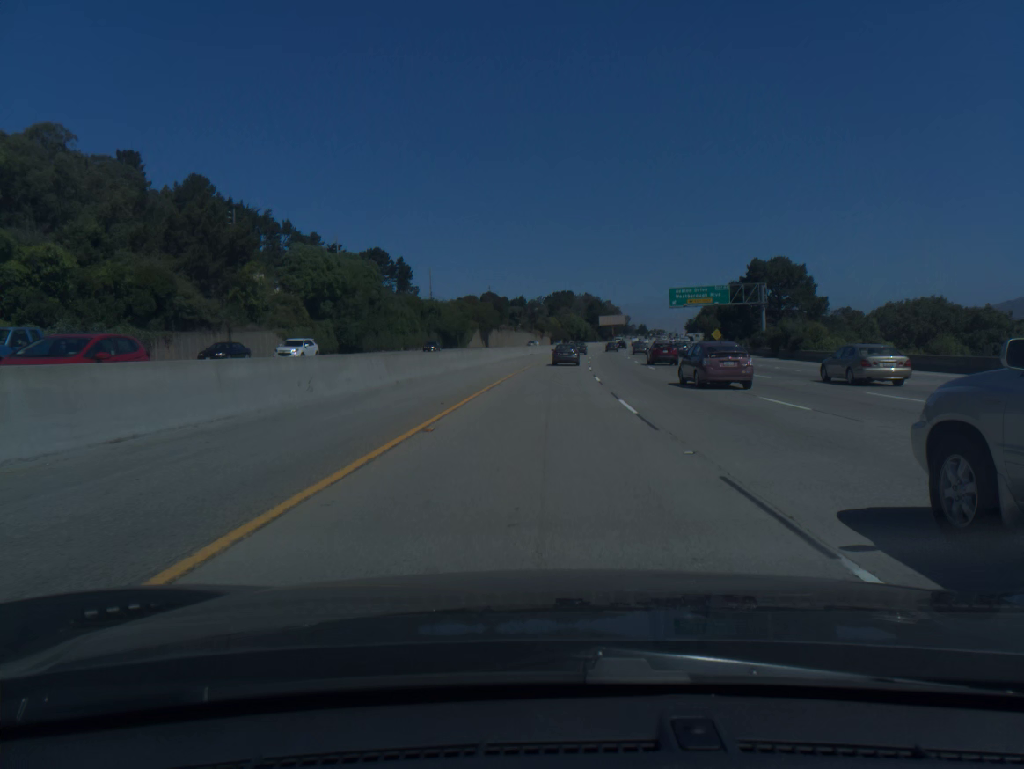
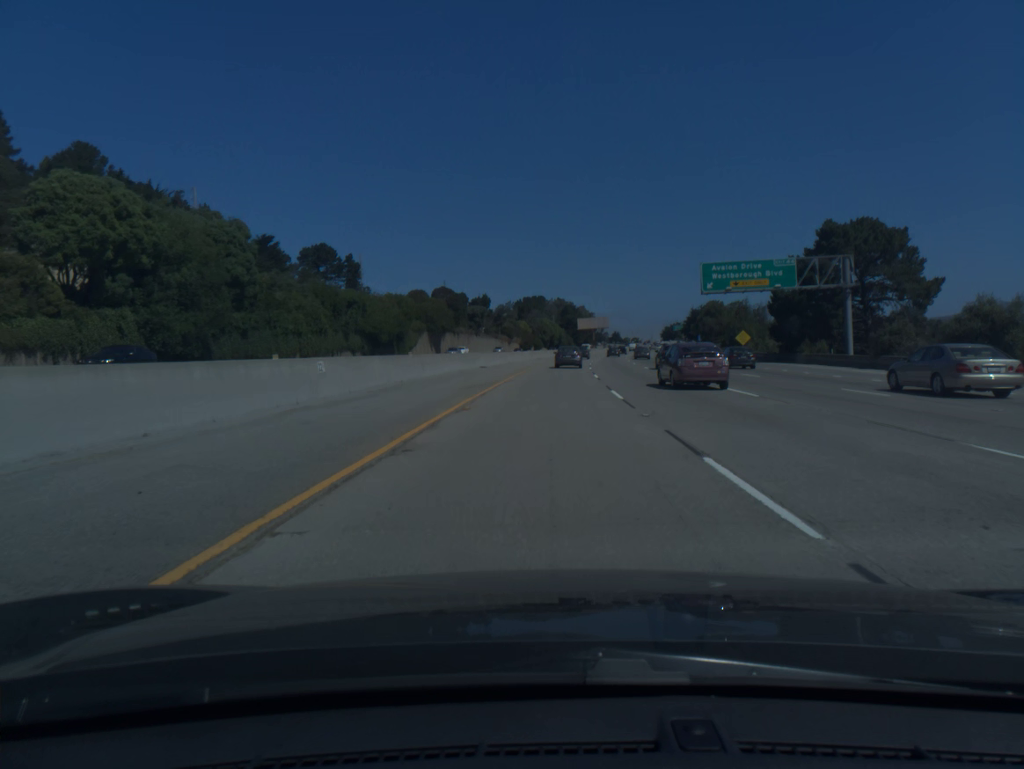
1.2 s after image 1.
(+0.7, +39.5) m; +2°
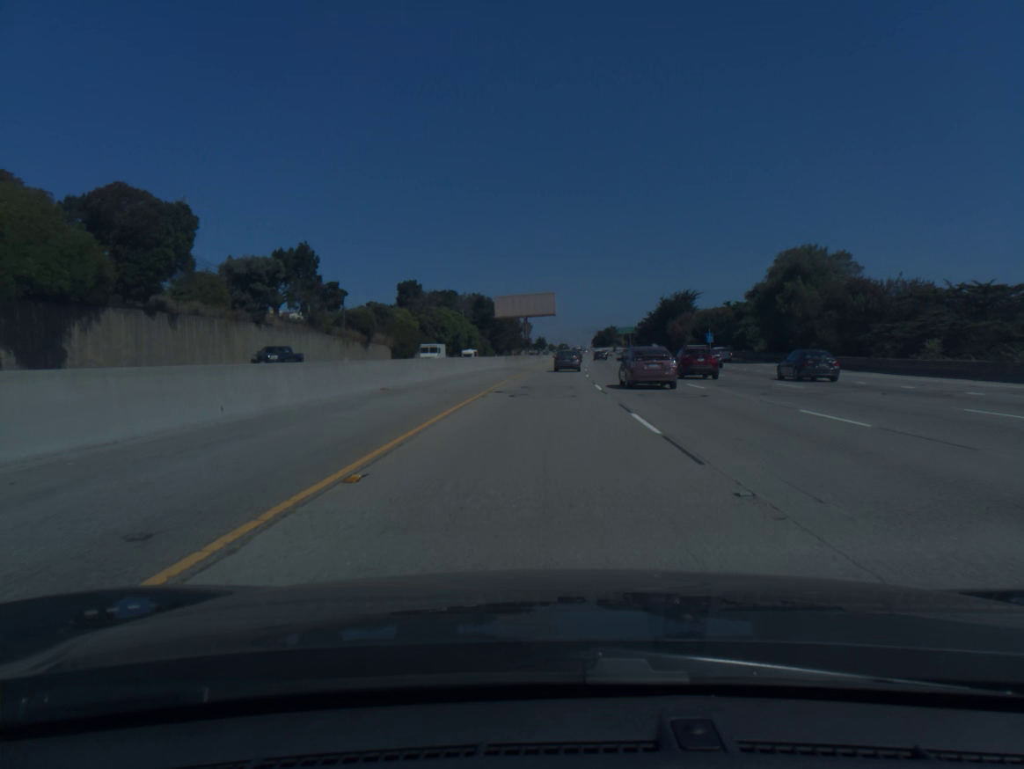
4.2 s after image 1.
(+4.8, +95.7) m; +6°
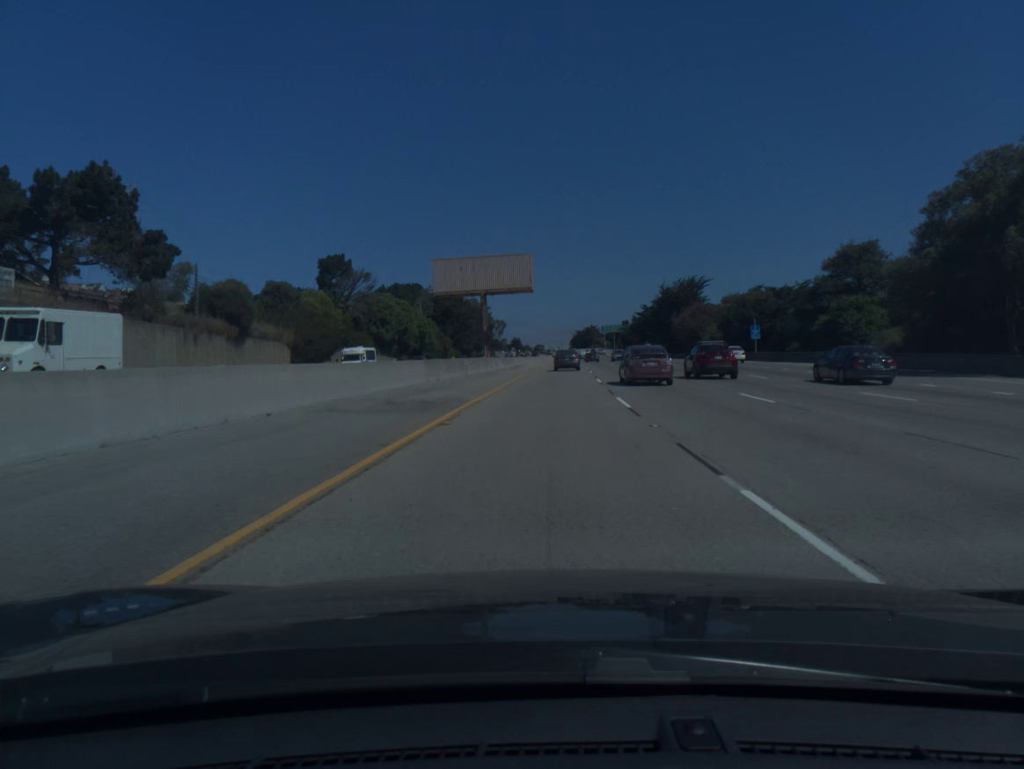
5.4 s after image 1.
(+0.6, +37.7) m; +2°
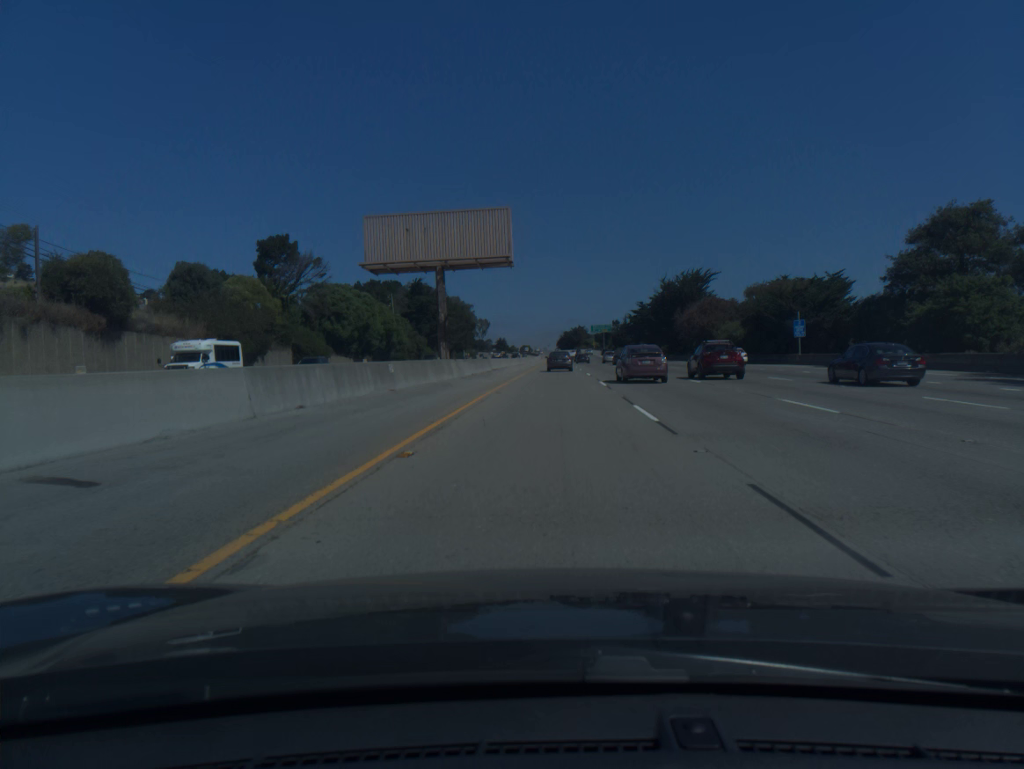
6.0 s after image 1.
(+0.2, +18.8) m; +1°
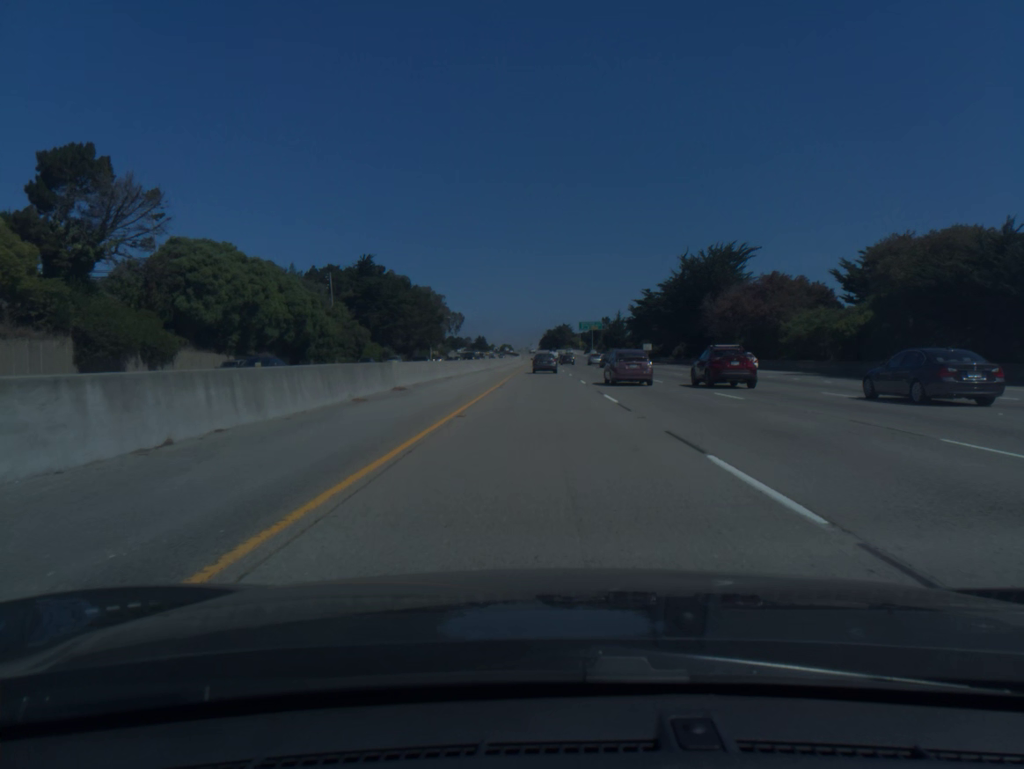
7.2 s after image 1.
(+0.5, +37.4) m; +1°
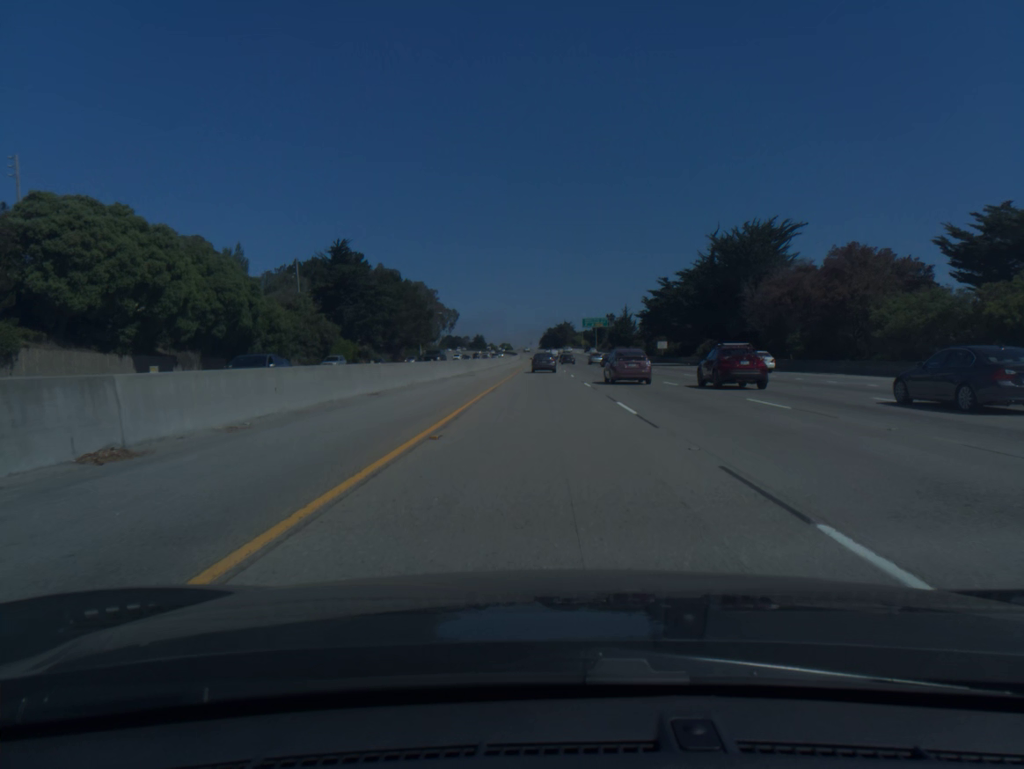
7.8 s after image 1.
(0.0, +18.7) m; 0°
